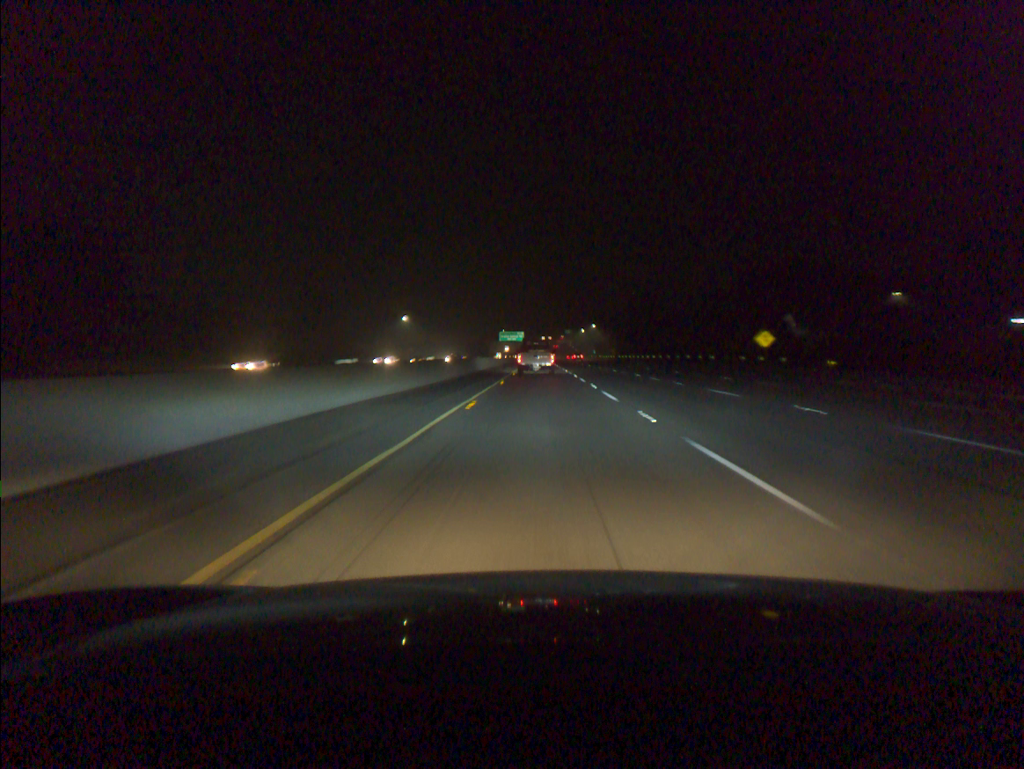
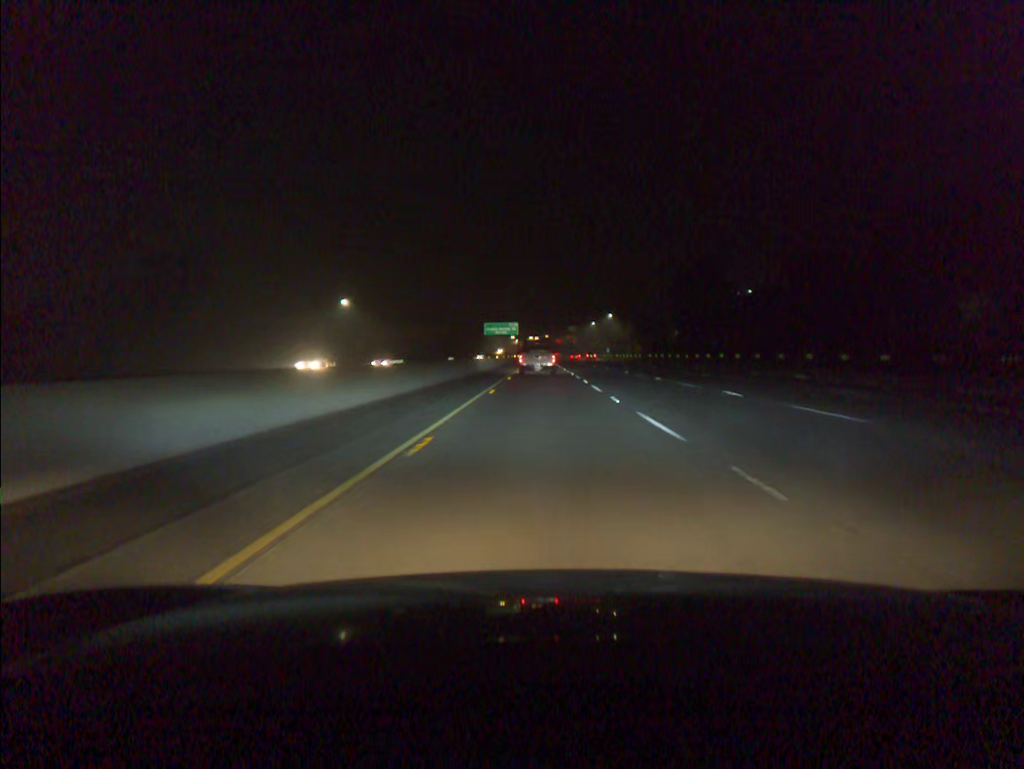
(-0.1, +66.0) m; 0°
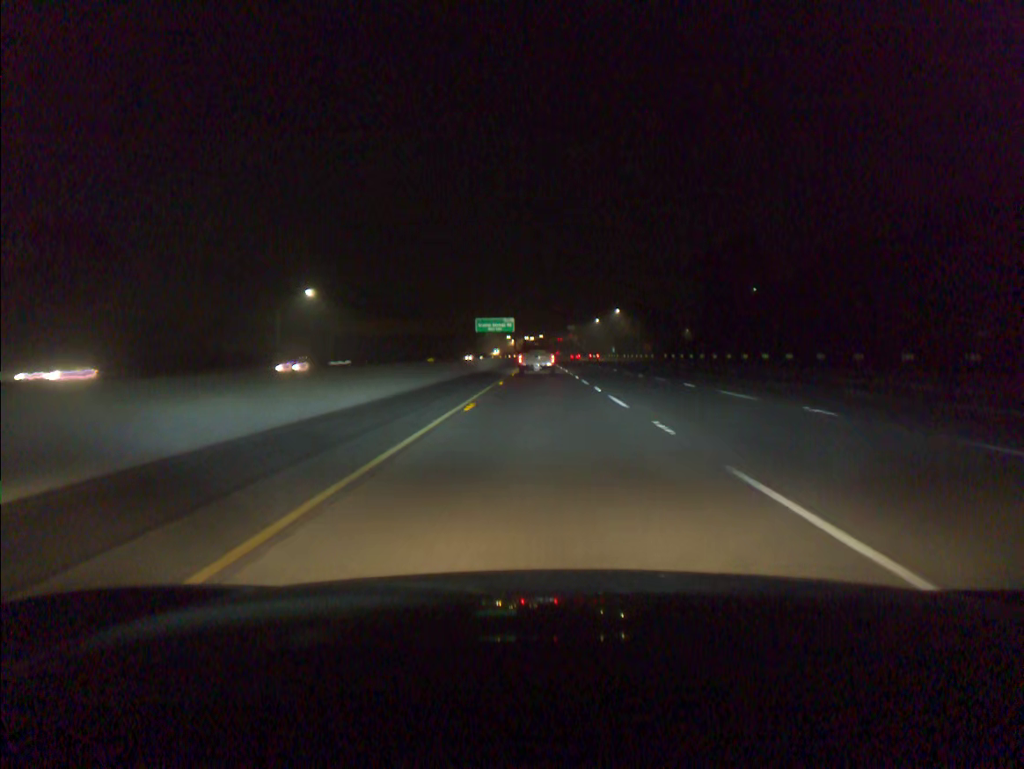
(0.0, +21.9) m; 0°
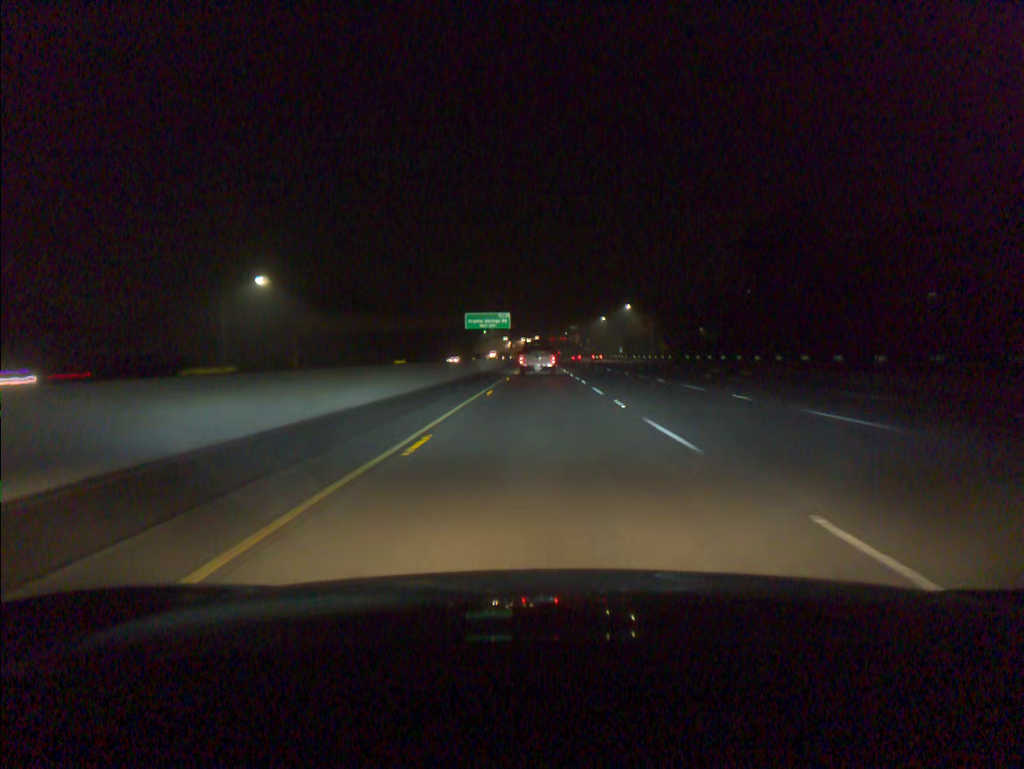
(0.0, +21.9) m; 0°
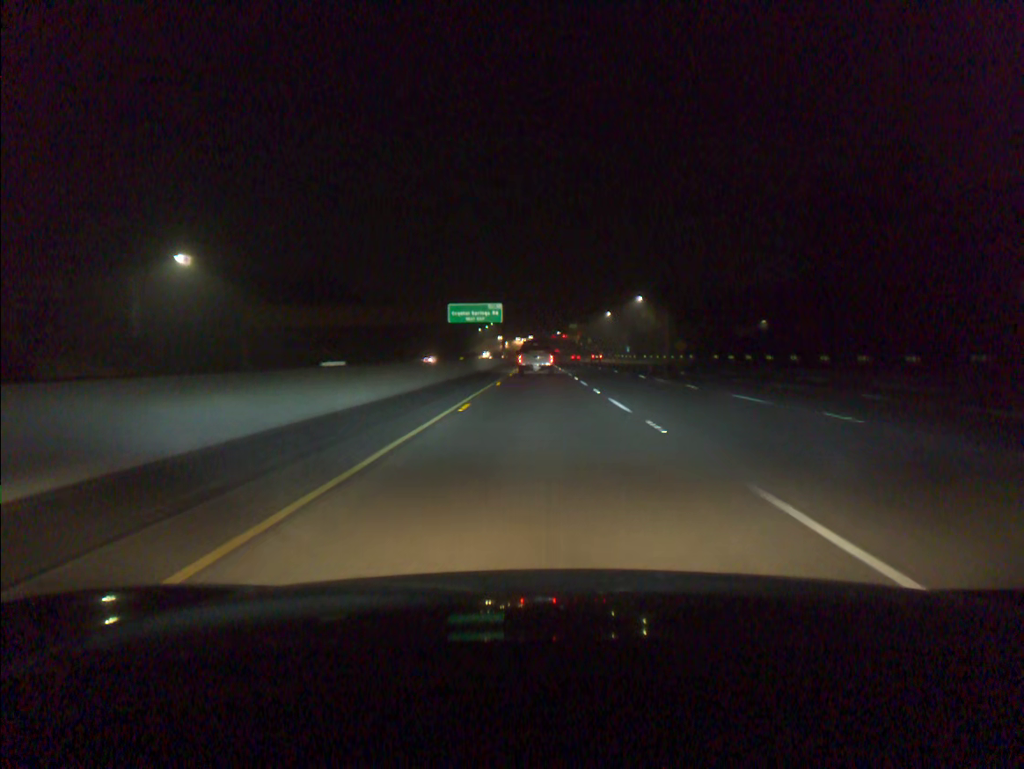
(0.0, +22.0) m; 0°
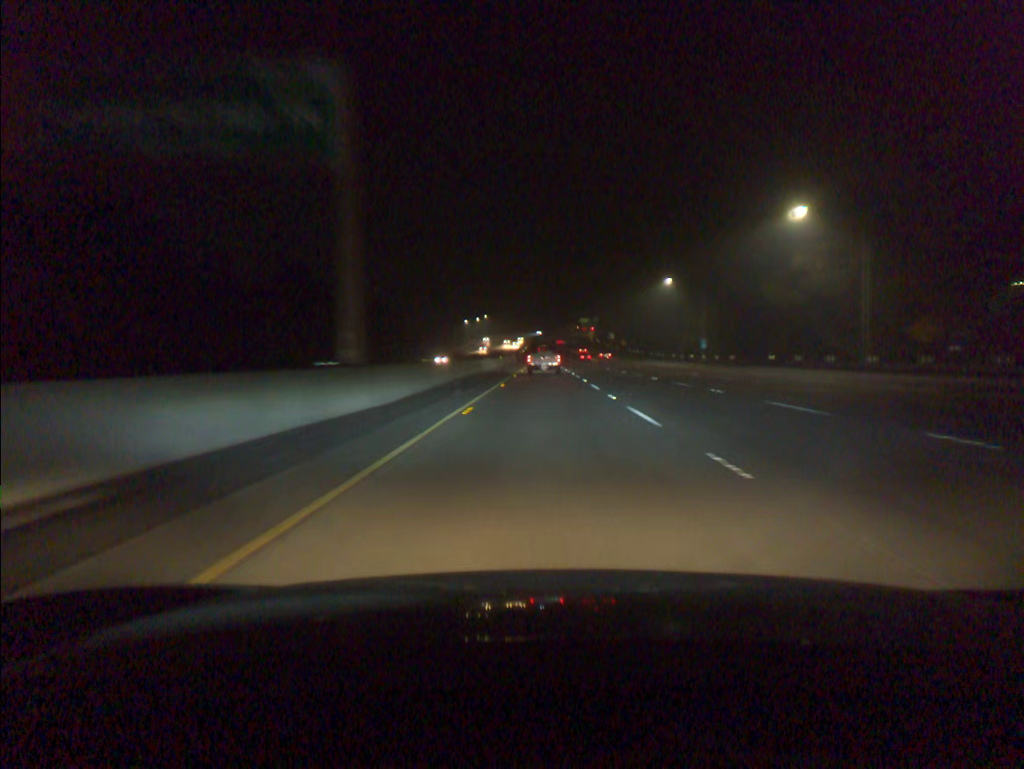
(-0.2, +88.7) m; 0°
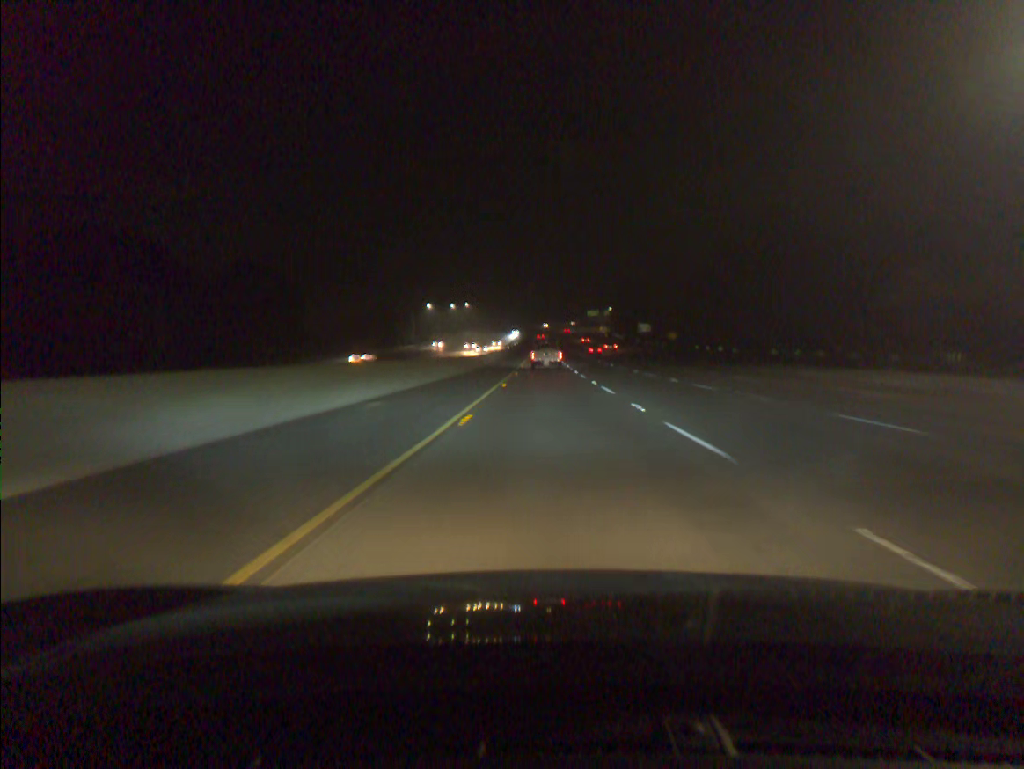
(0.0, +89.8) m; 0°
